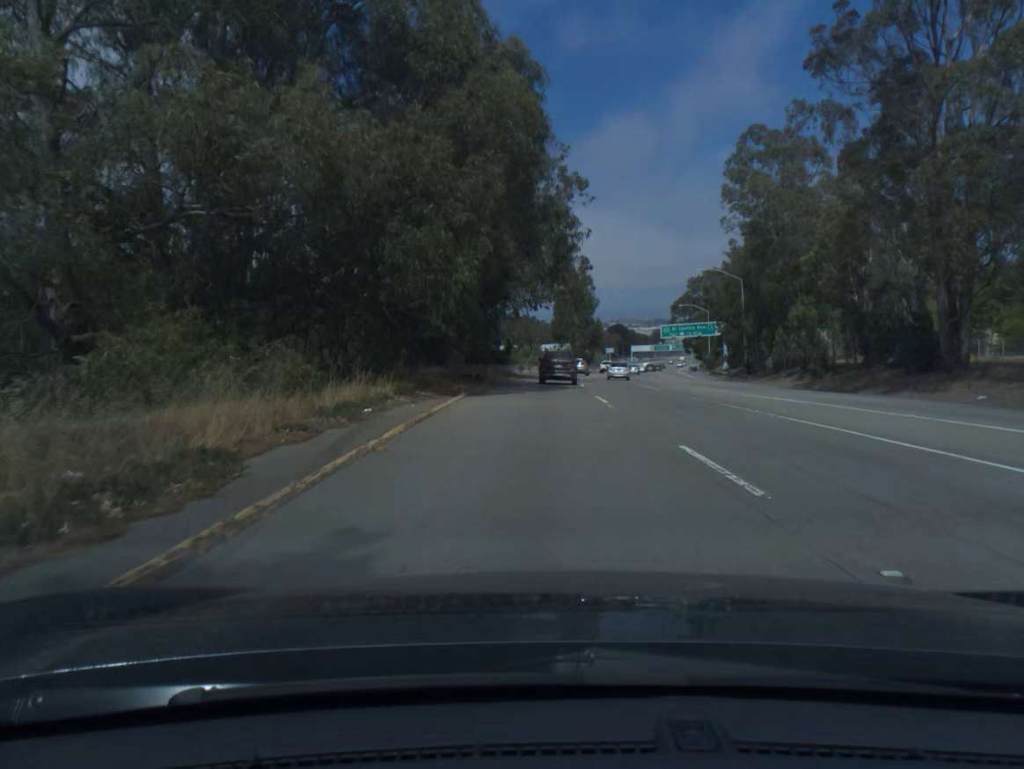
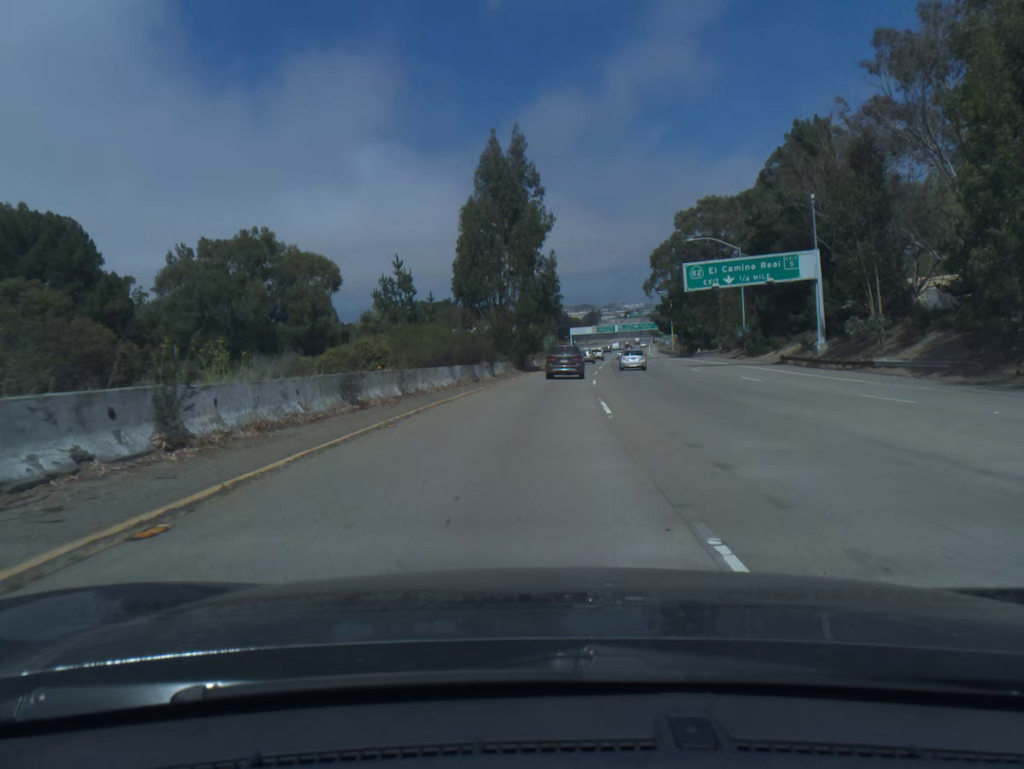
(+2.4, +64.5) m; +5°
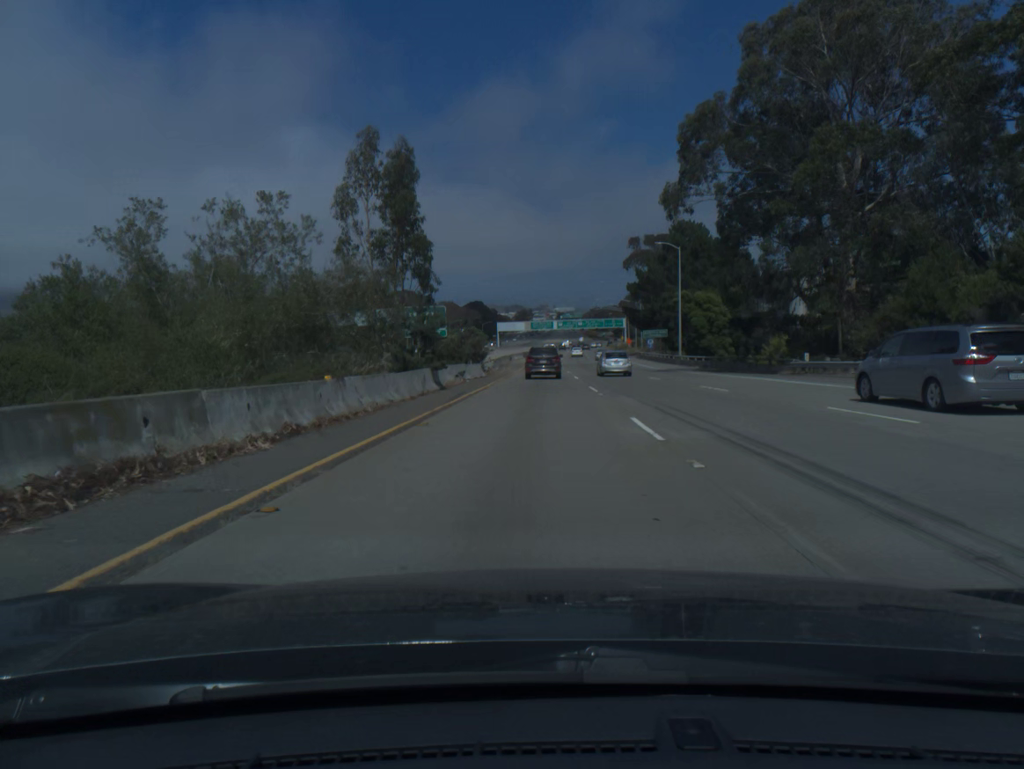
(+3.6, +66.7) m; +5°
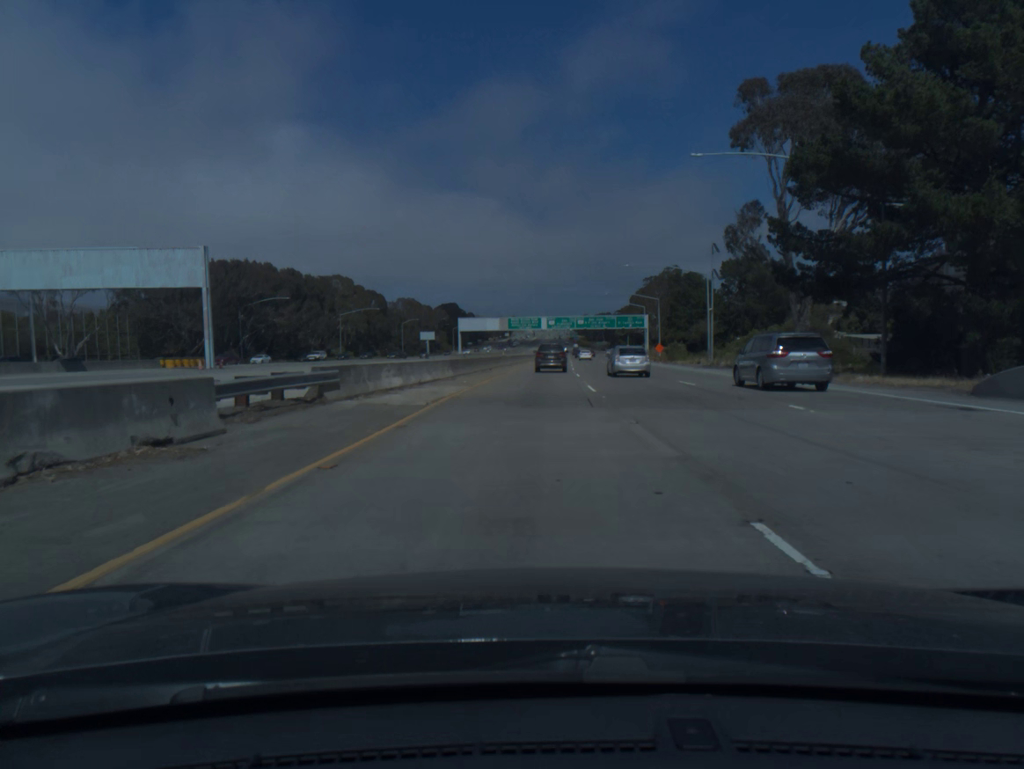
(+0.6, +83.5) m; +1°
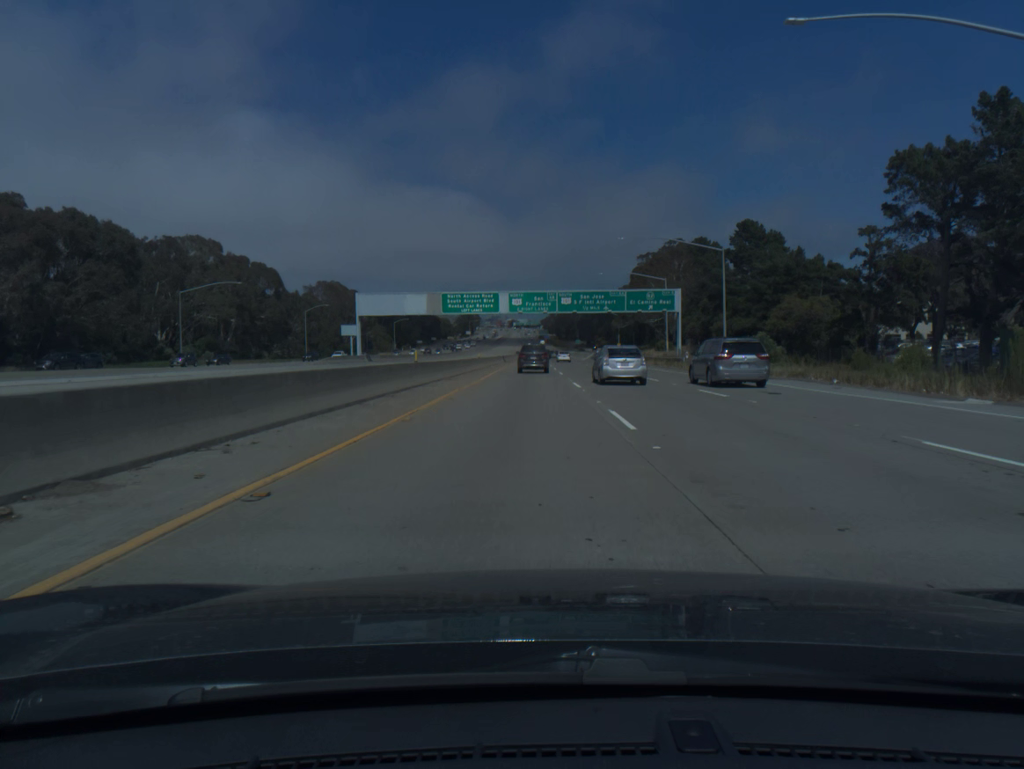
(+1.3, +69.5) m; +2°
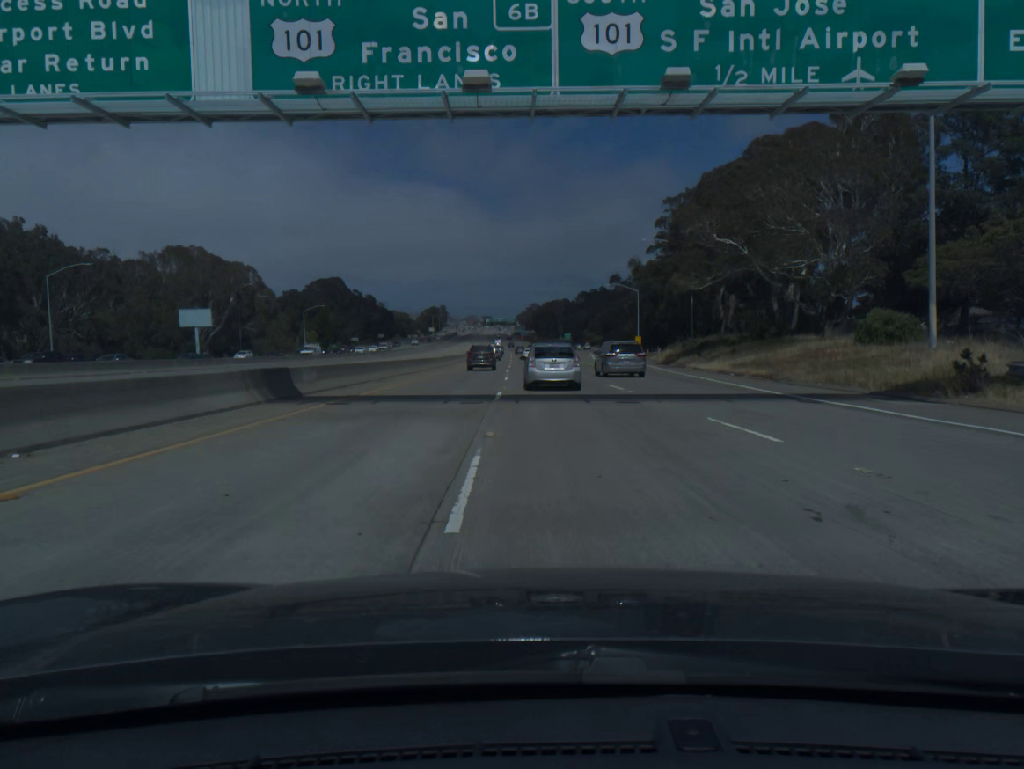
(+1.5, +83.4) m; +2°
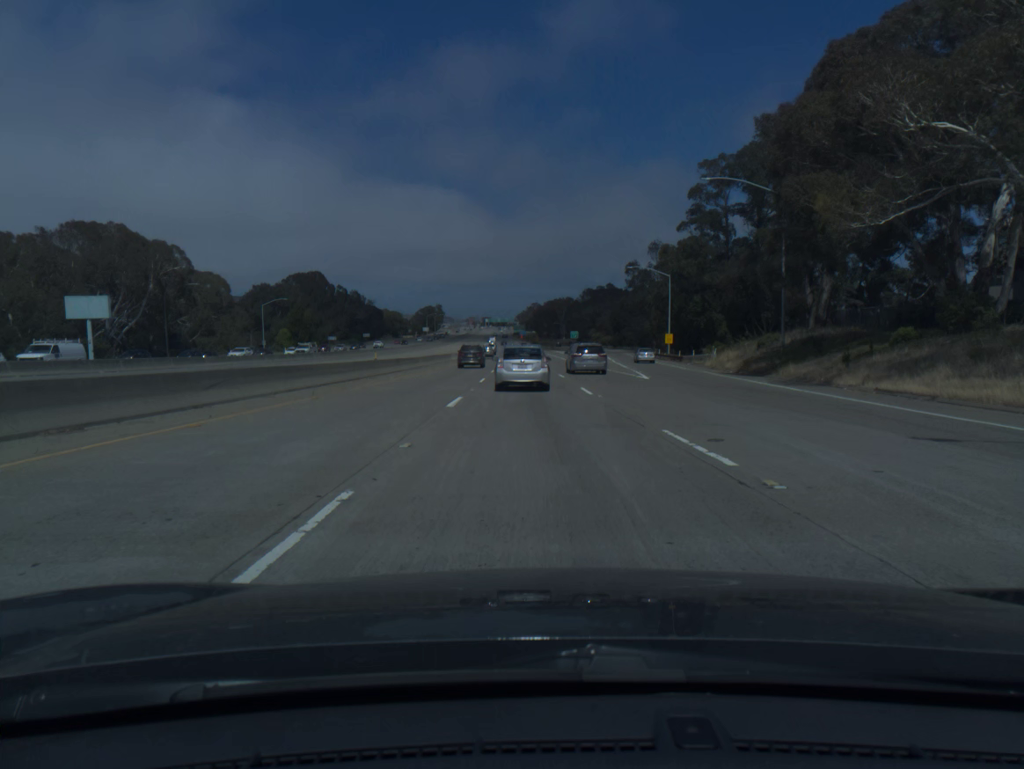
(0.0, +31.2) m; 0°
